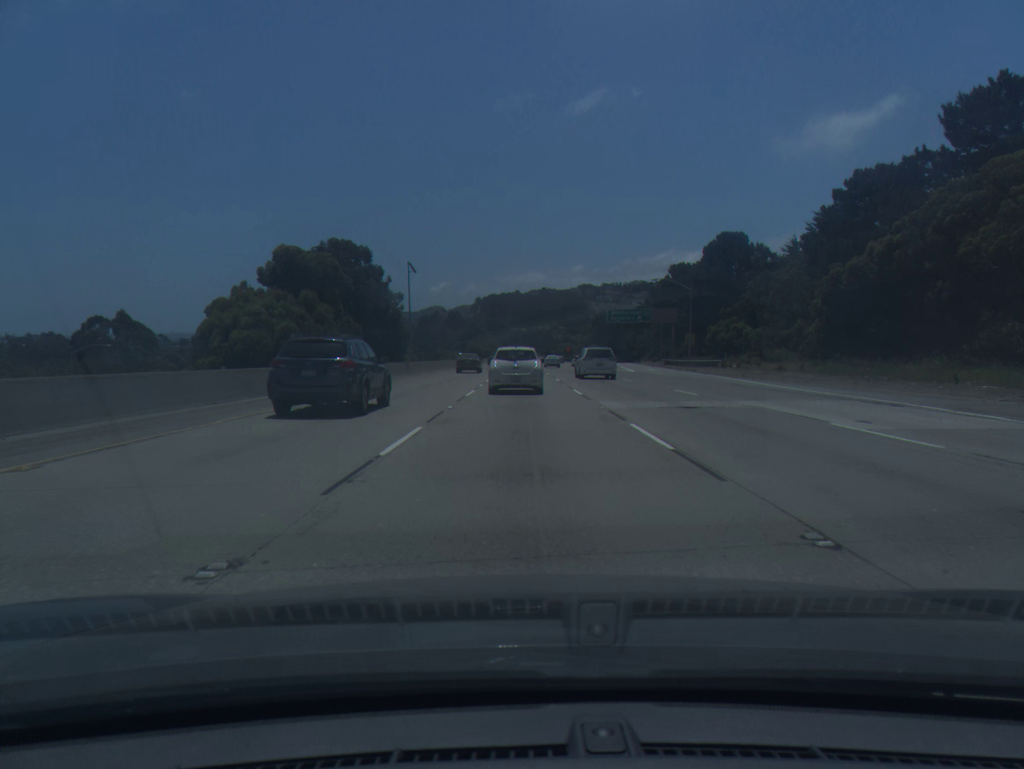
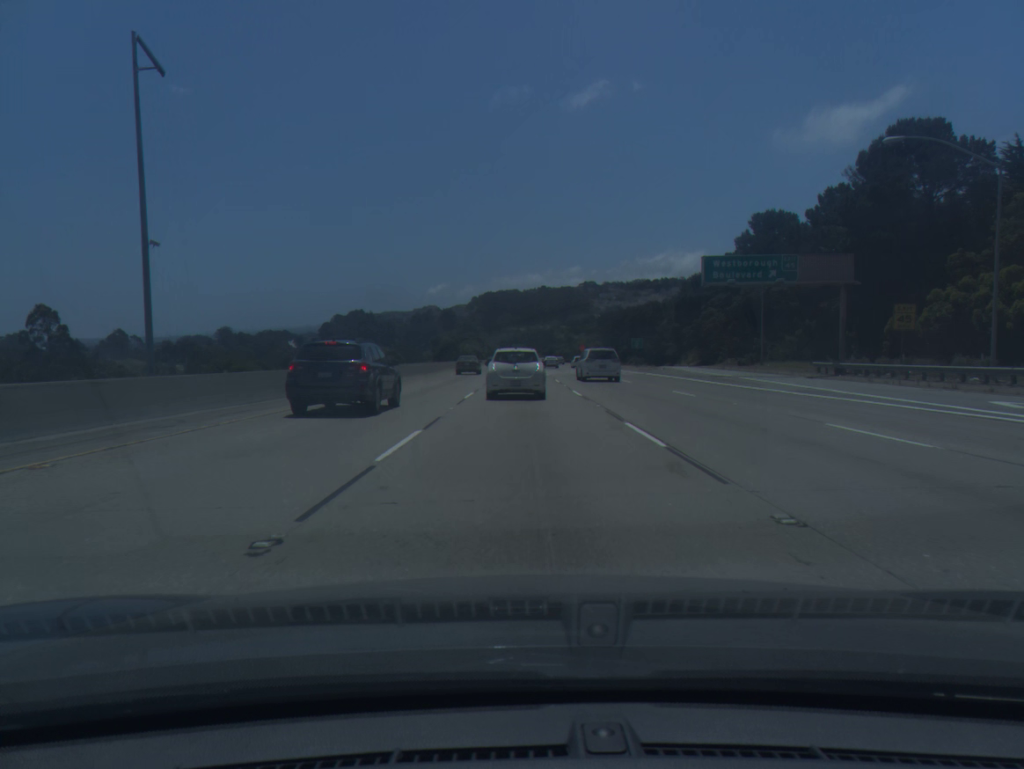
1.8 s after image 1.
(0.0, +58.3) m; 0°
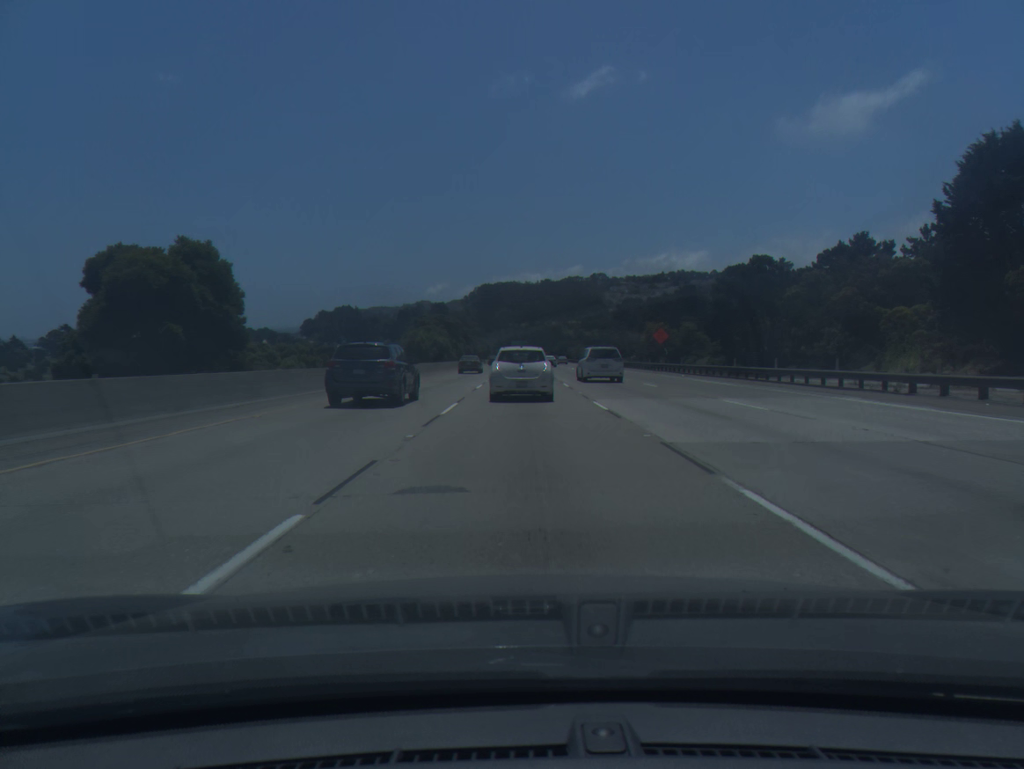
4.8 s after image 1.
(-0.1, +95.1) m; 0°
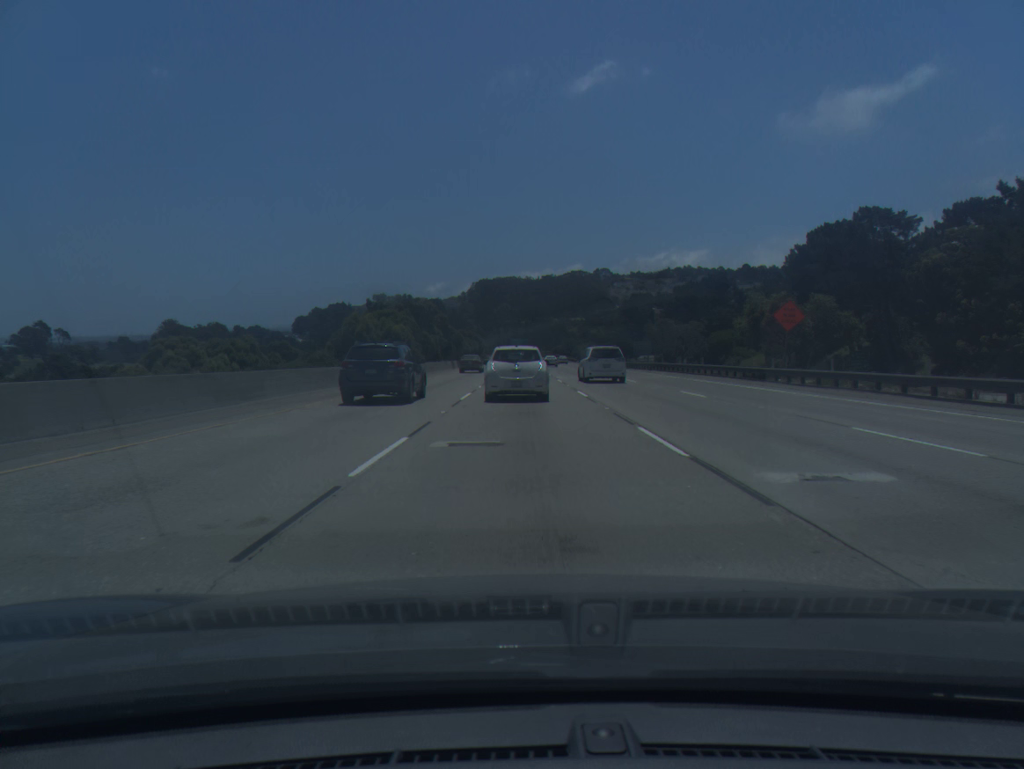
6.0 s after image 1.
(0.0, +37.6) m; 0°
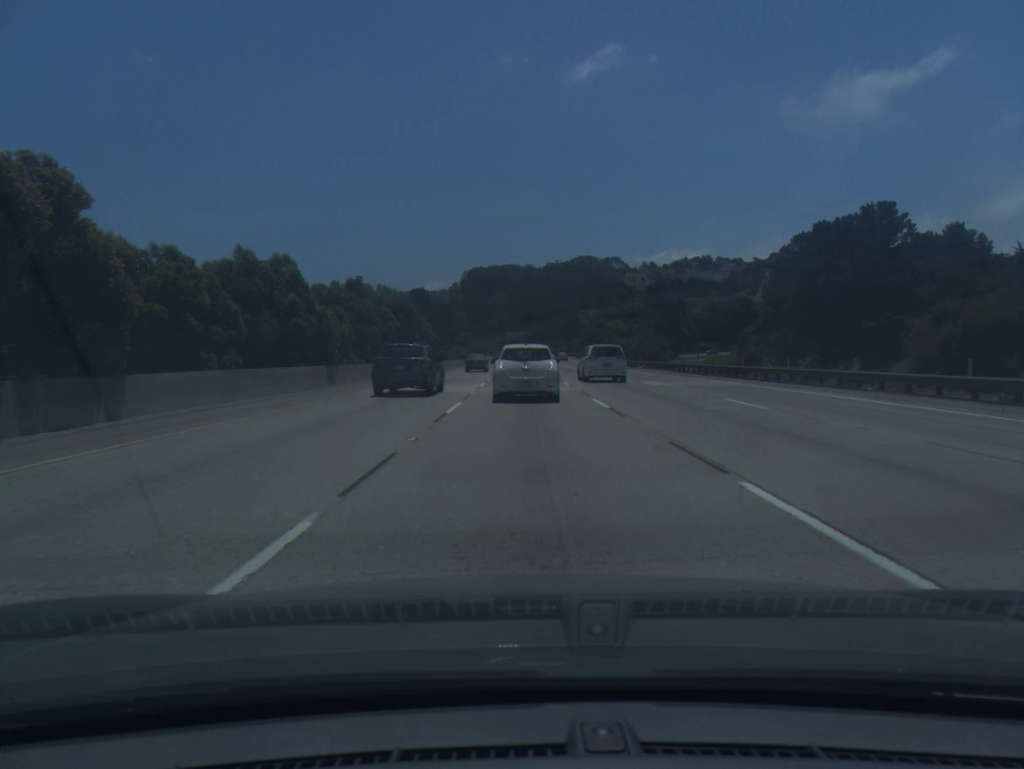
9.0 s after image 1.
(0.0, +93.6) m; 0°
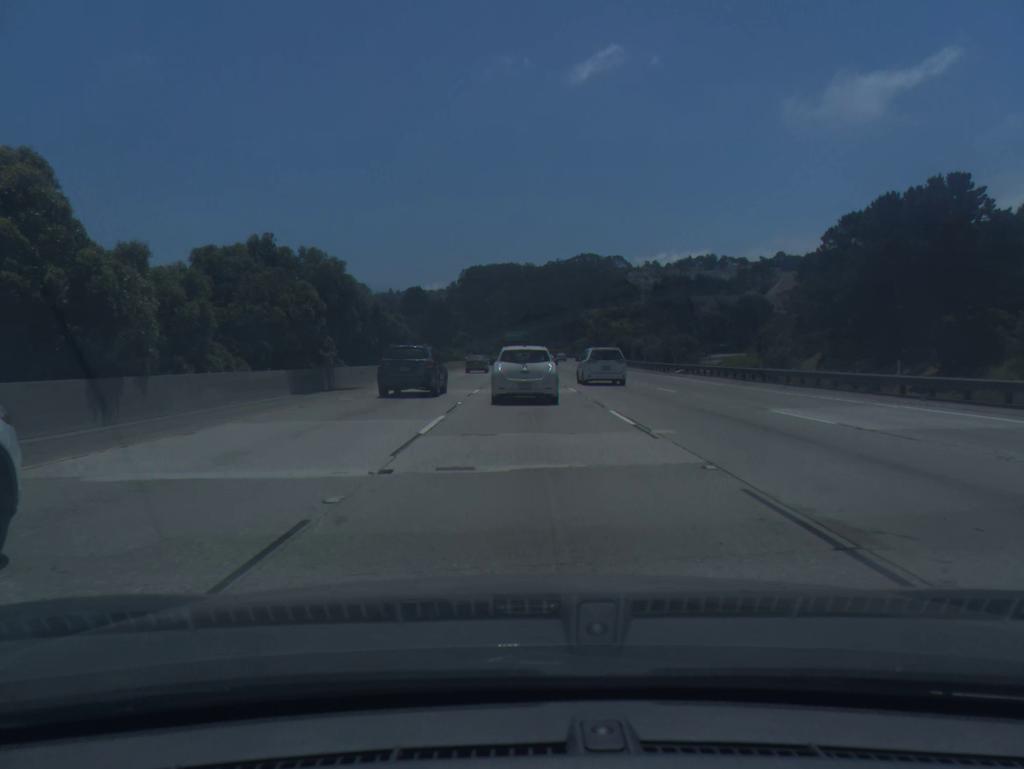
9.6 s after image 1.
(0.0, +18.7) m; 0°
